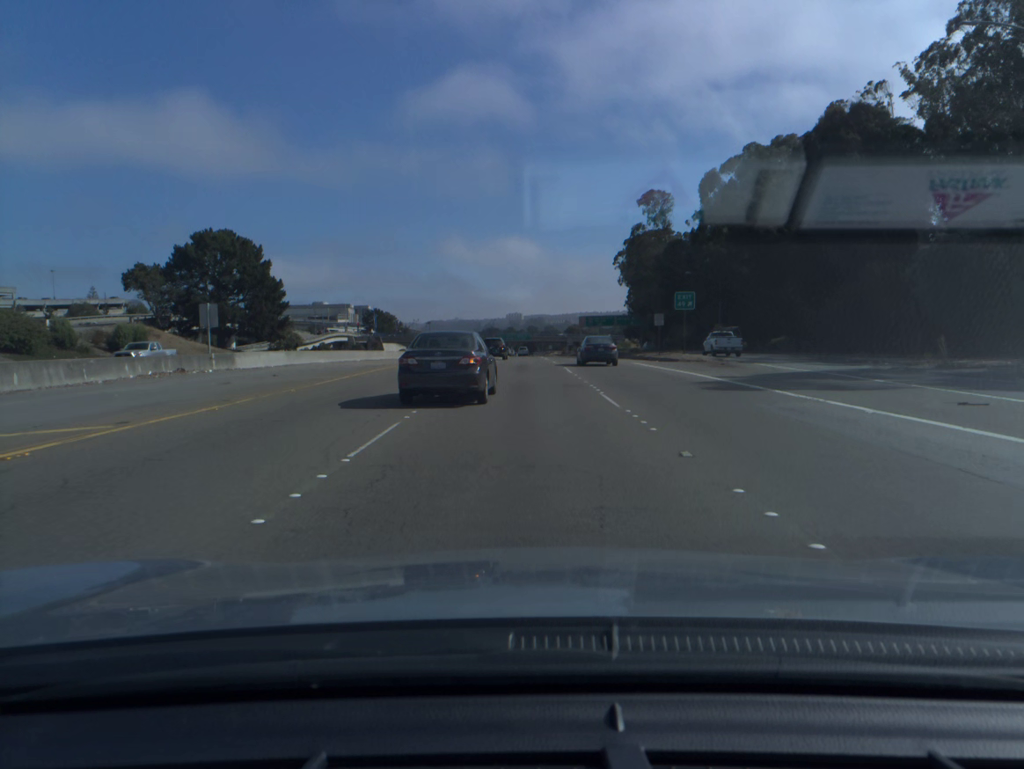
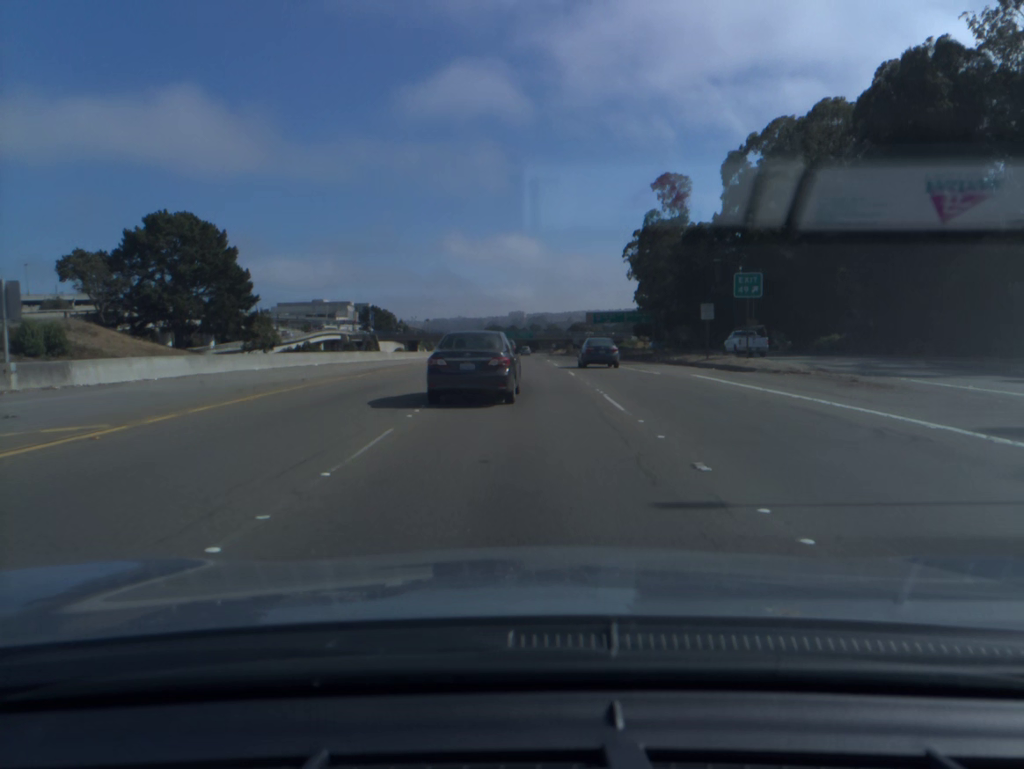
(0.0, +15.6) m; 0°
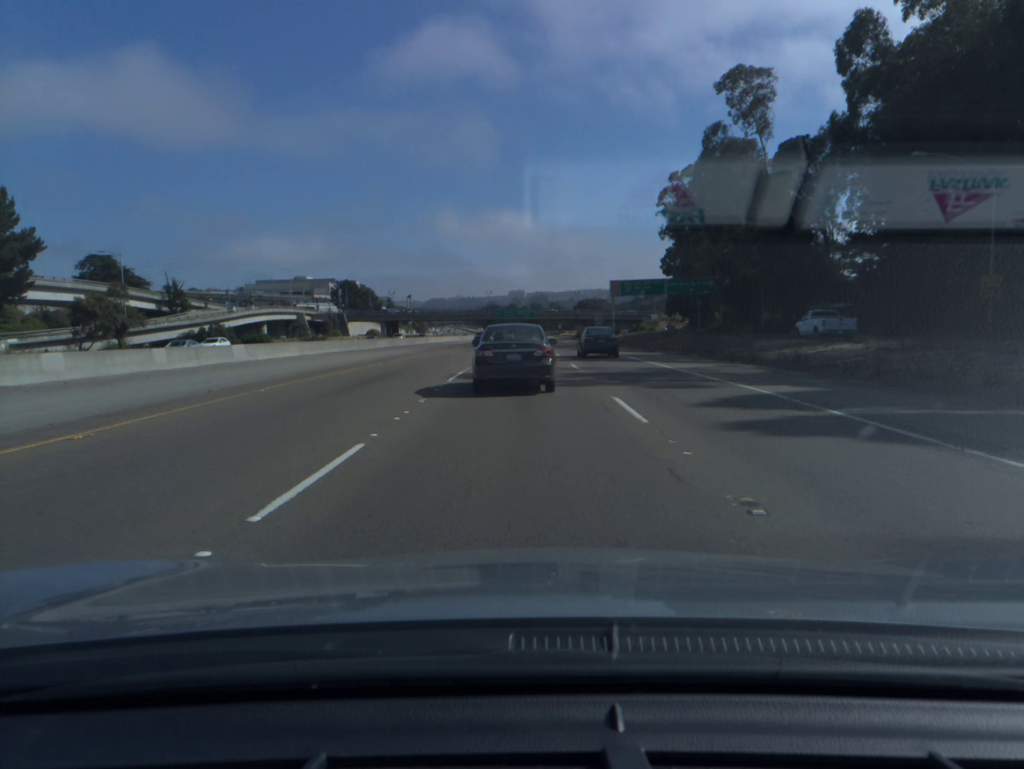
(0.0, +46.1) m; 0°
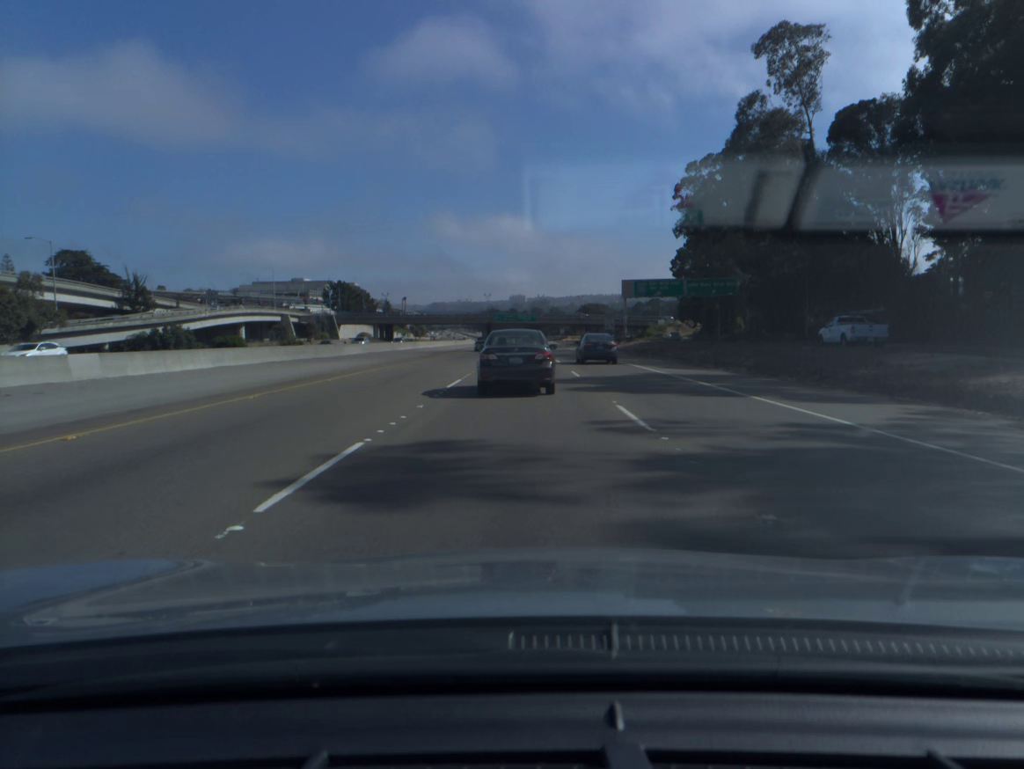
(0.0, +15.2) m; 0°
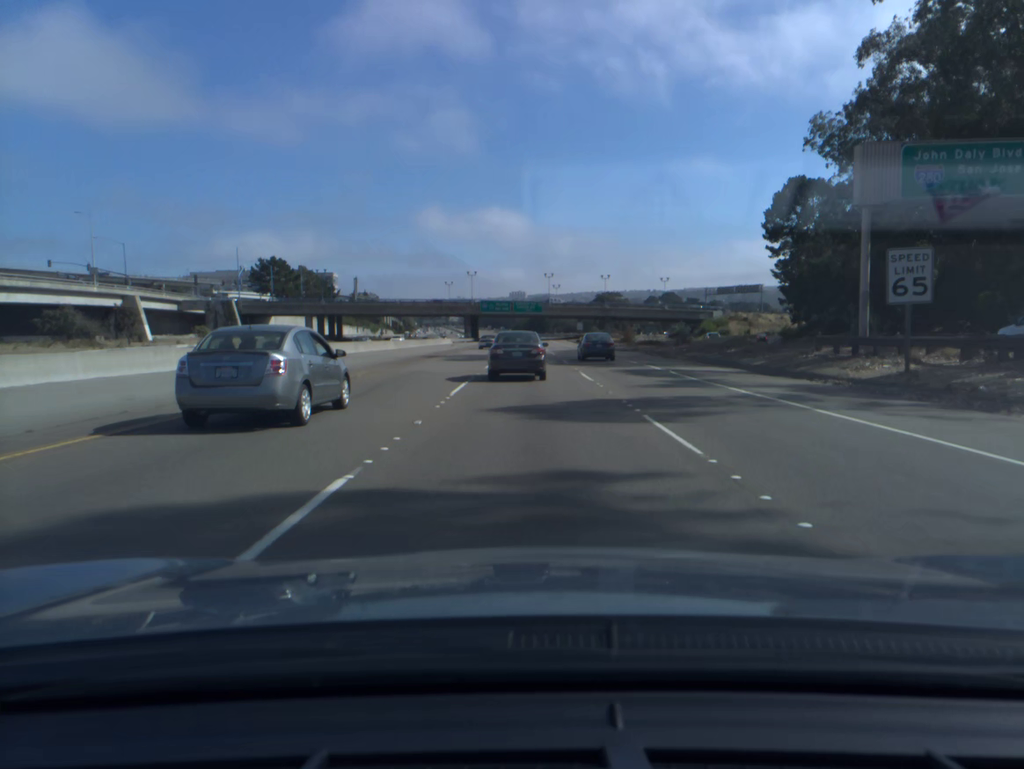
(-0.3, +76.1) m; 0°
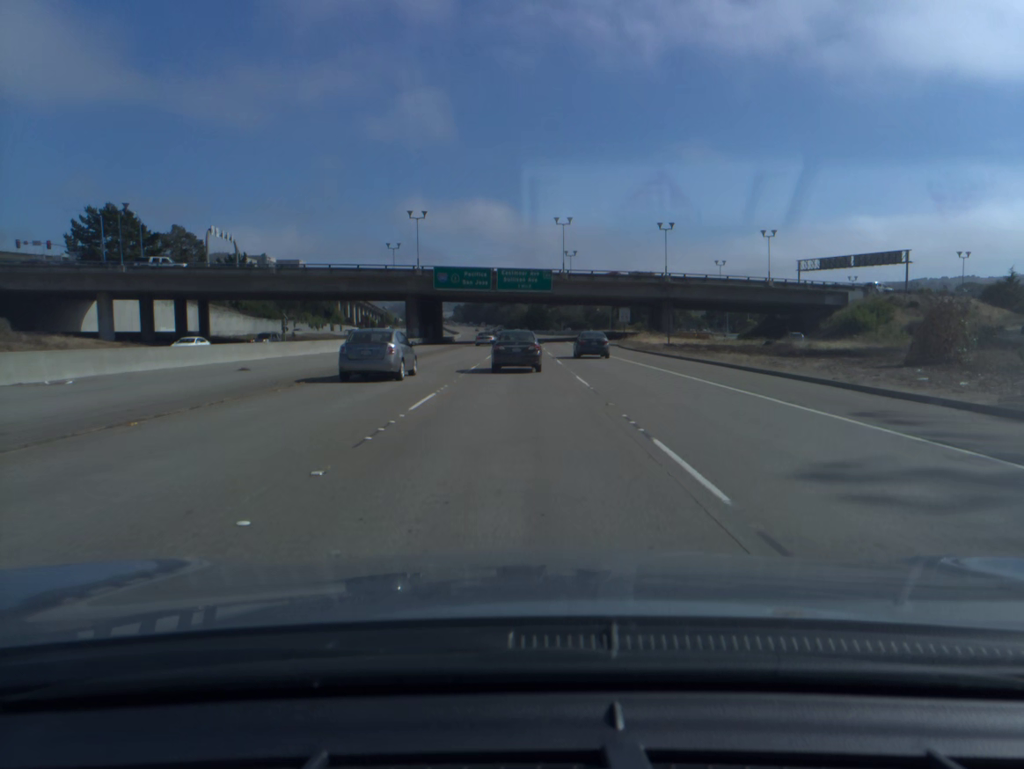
(+0.5, +79.9) m; 0°
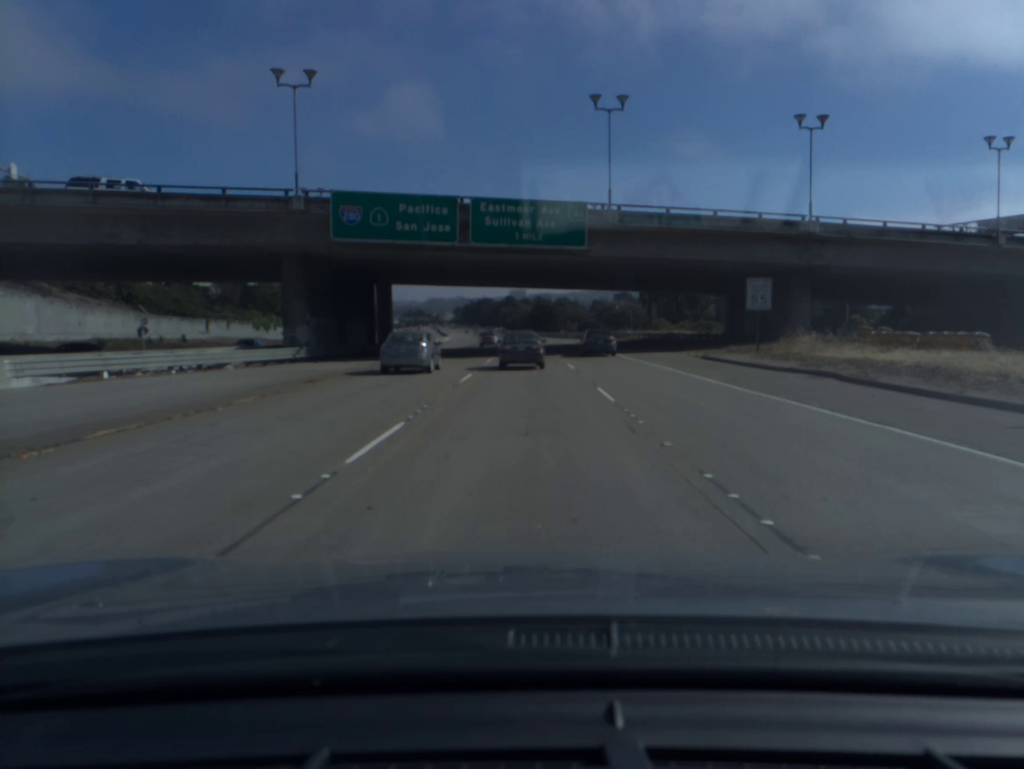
(-0.2, +48.9) m; 0°
